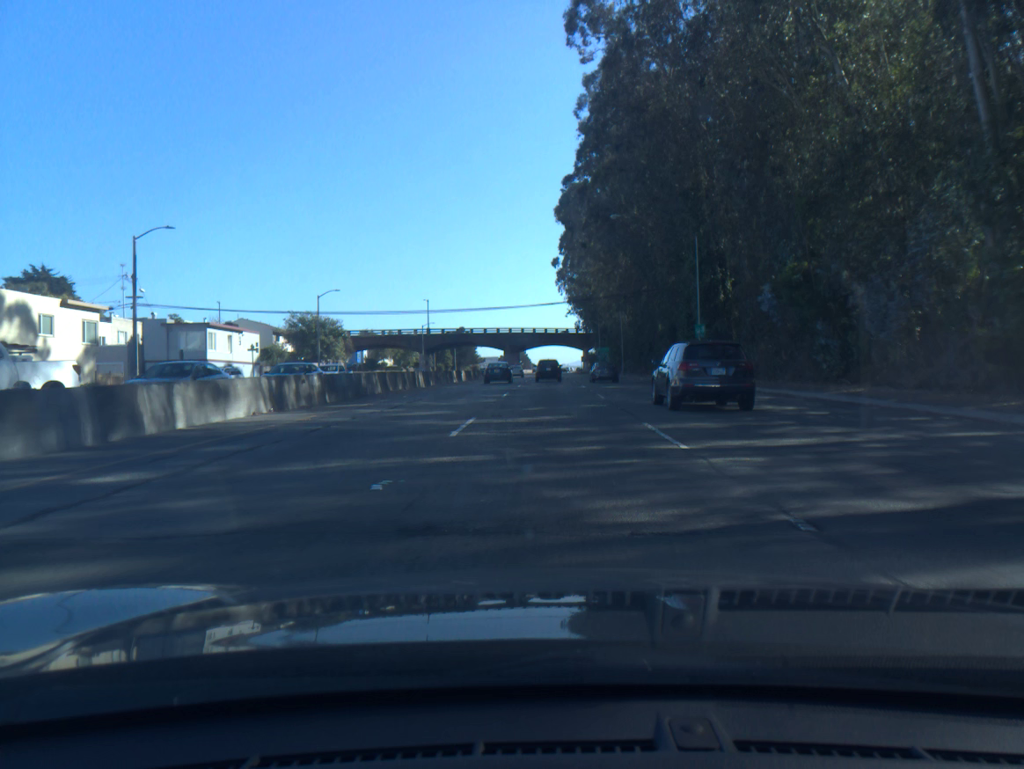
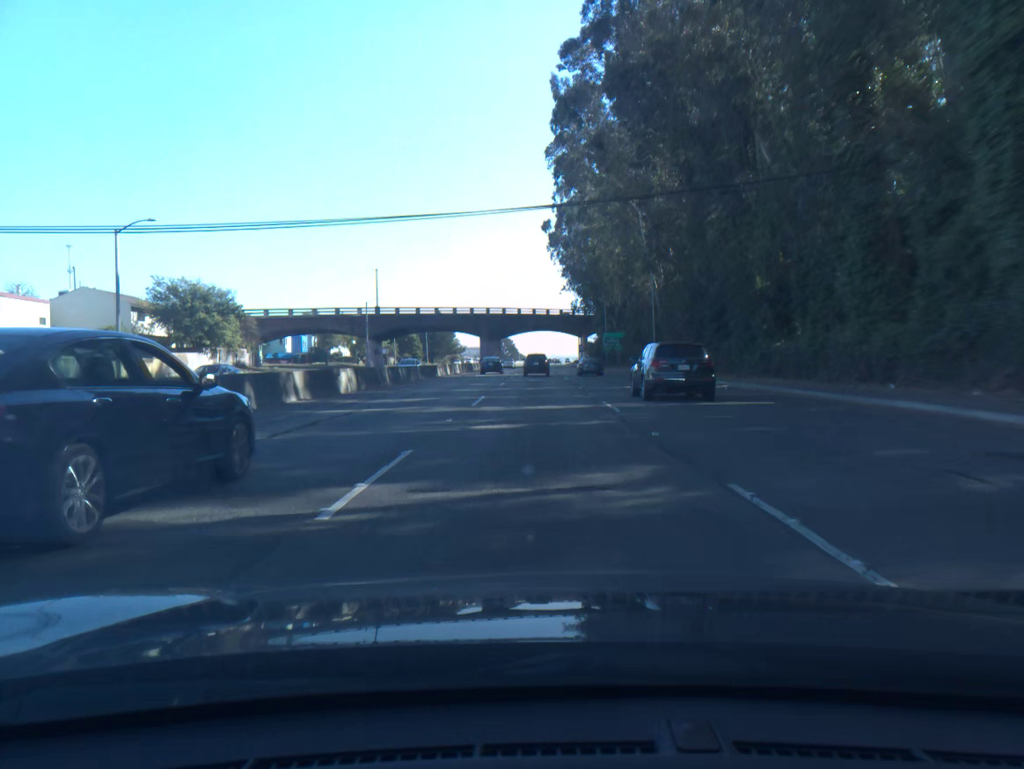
(+0.4, +36.5) m; +1°
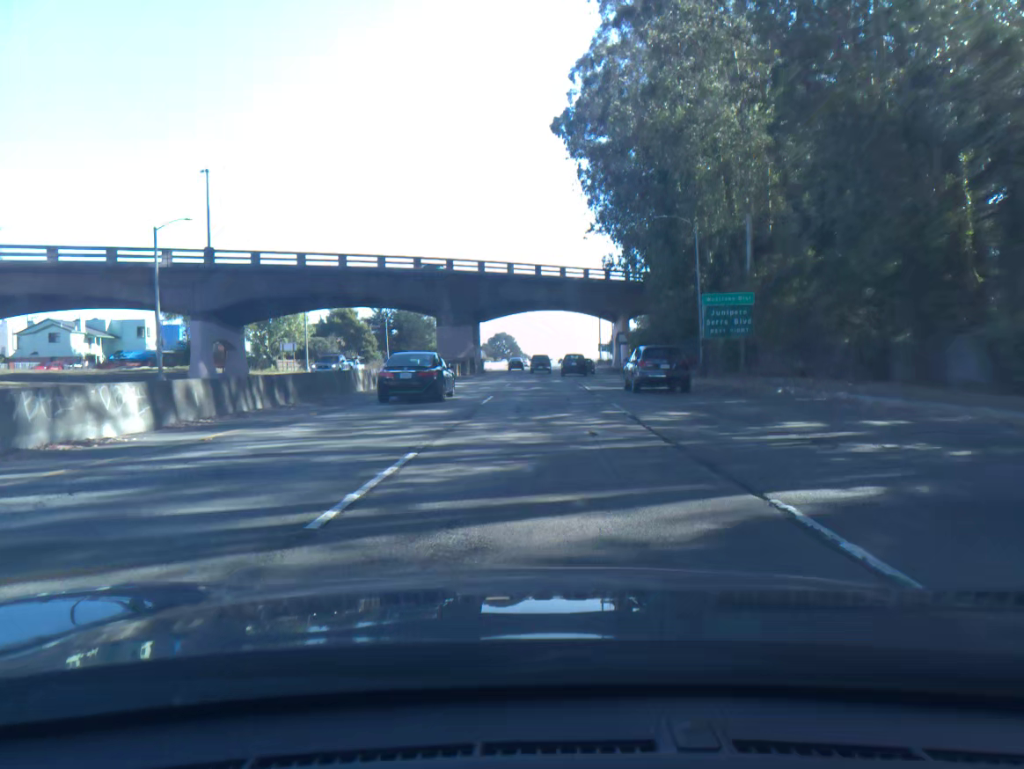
(-0.4, +59.1) m; -1°
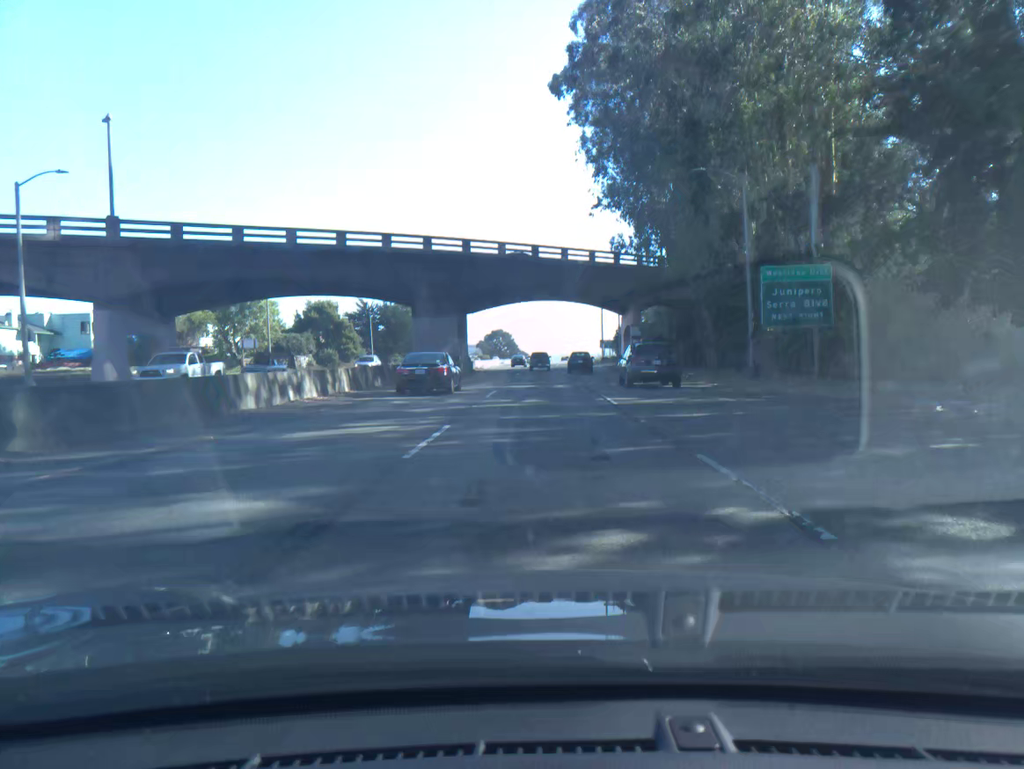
(0.0, +11.8) m; 0°
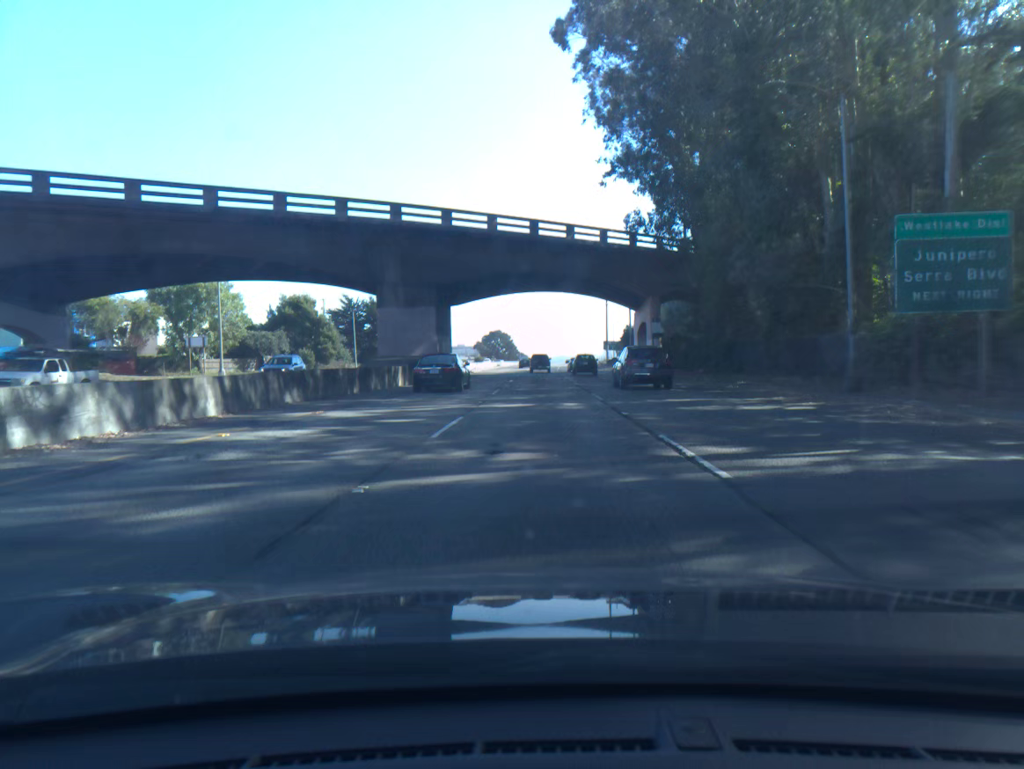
(0.0, +11.8) m; 0°
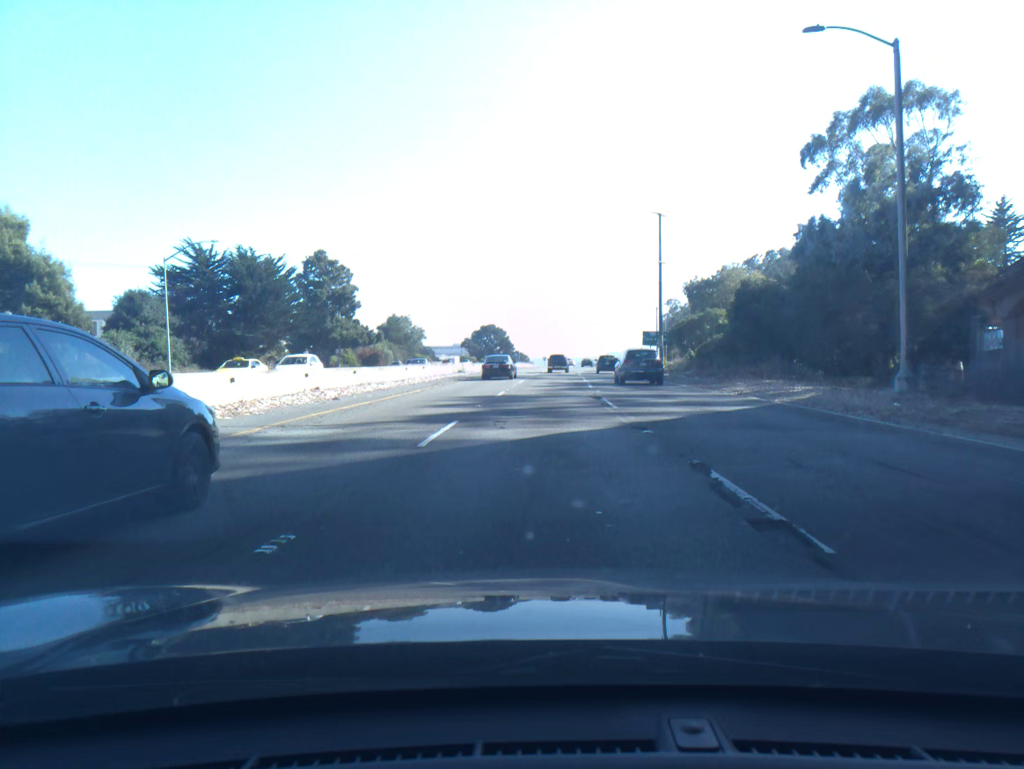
(0.0, +60.5) m; 0°
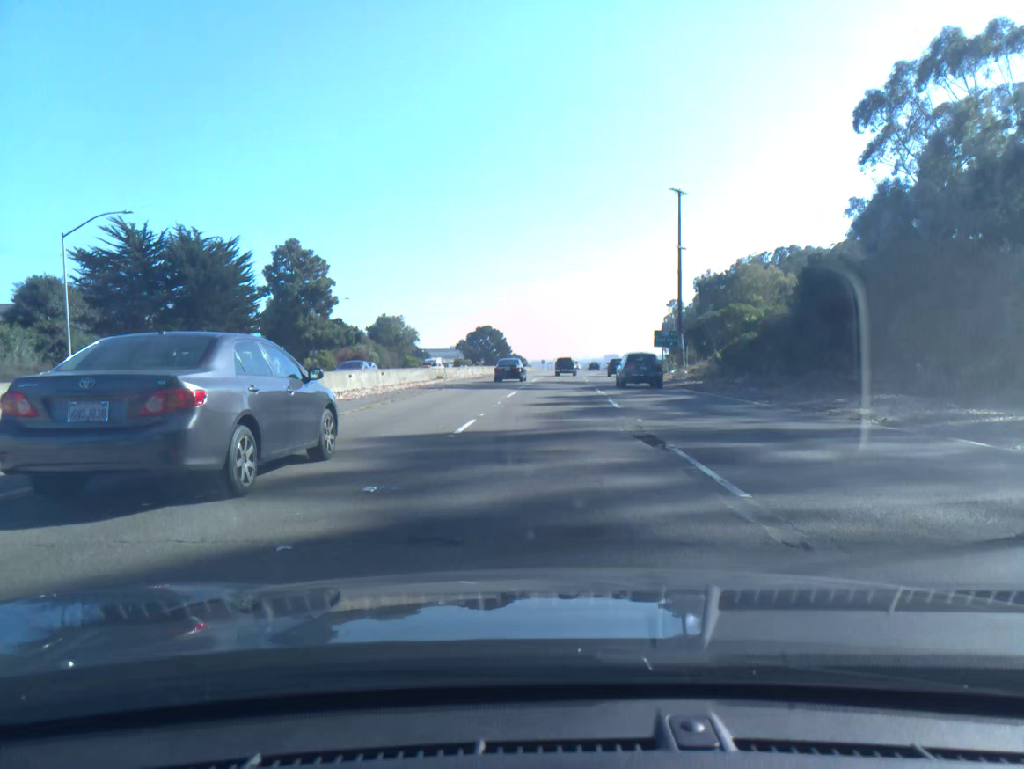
(0.0, +12.2) m; 0°
